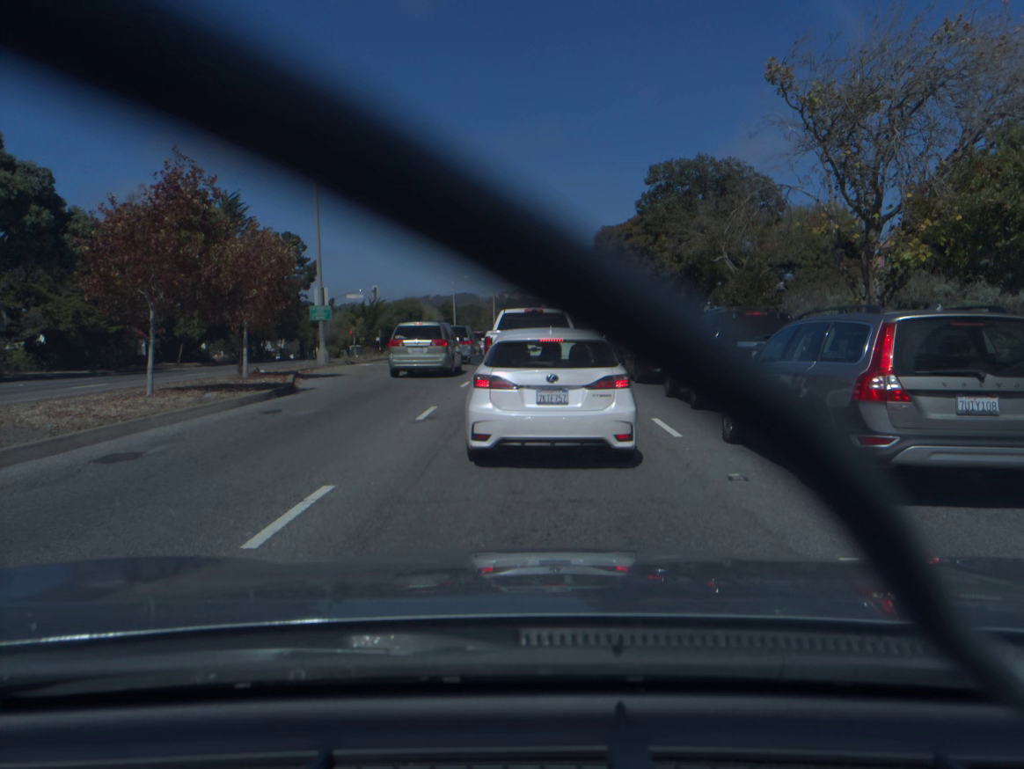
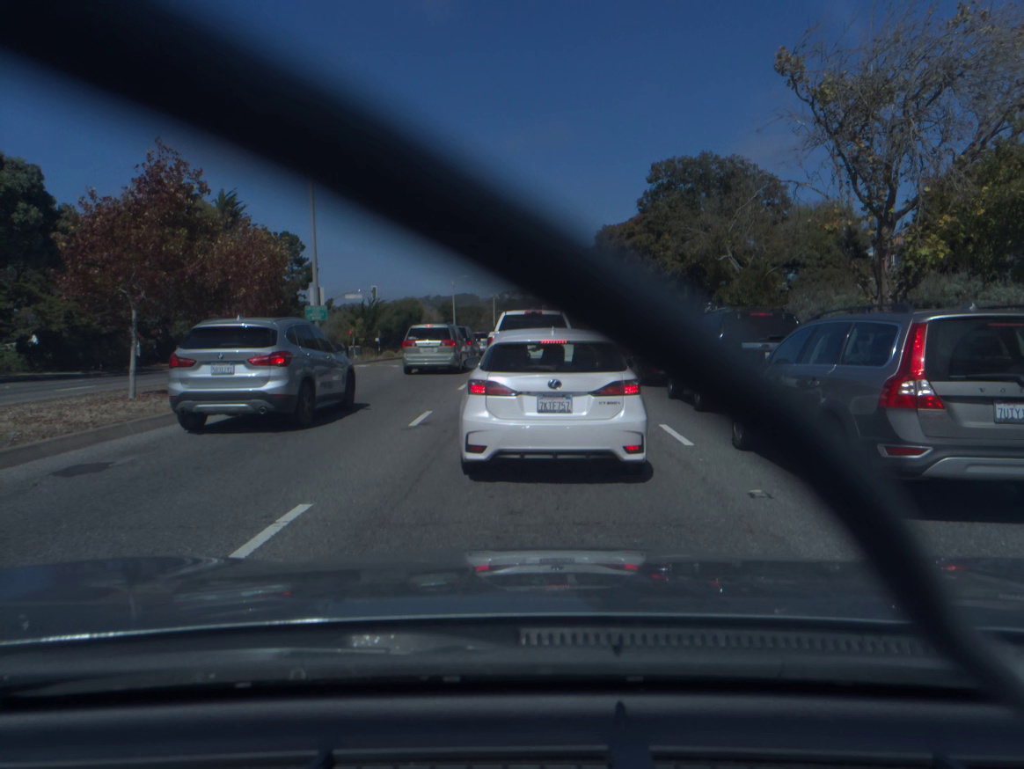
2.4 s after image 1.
(0.0, +0.7) m; 0°
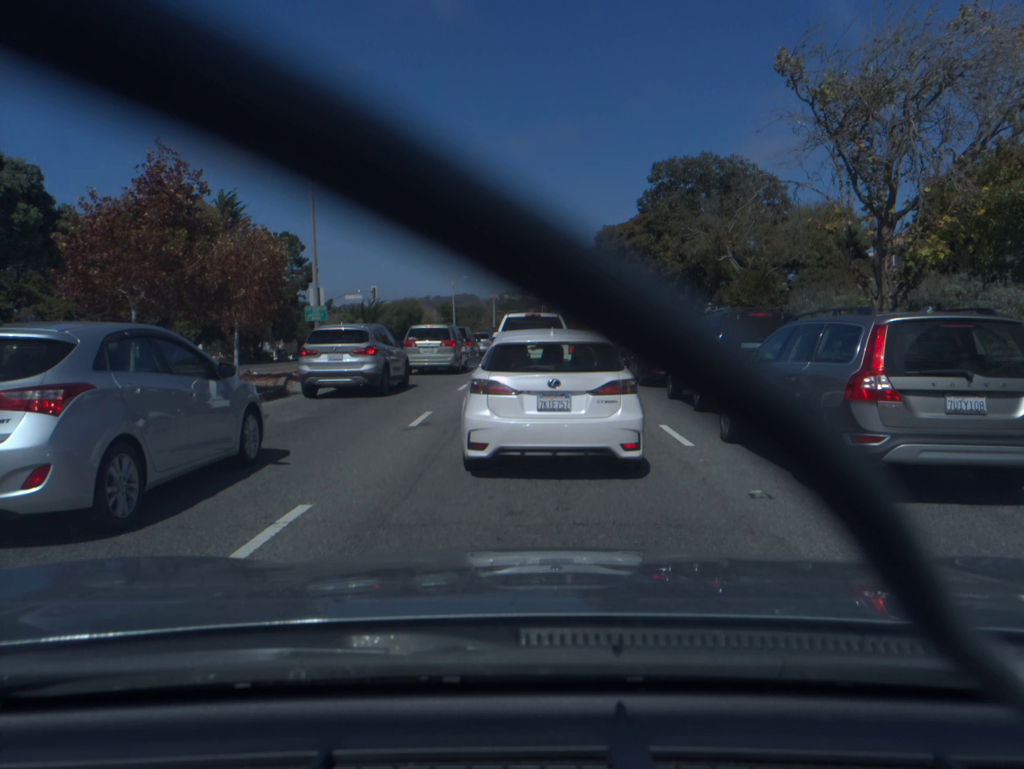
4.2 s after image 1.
(0.0, 0.0) m; 0°
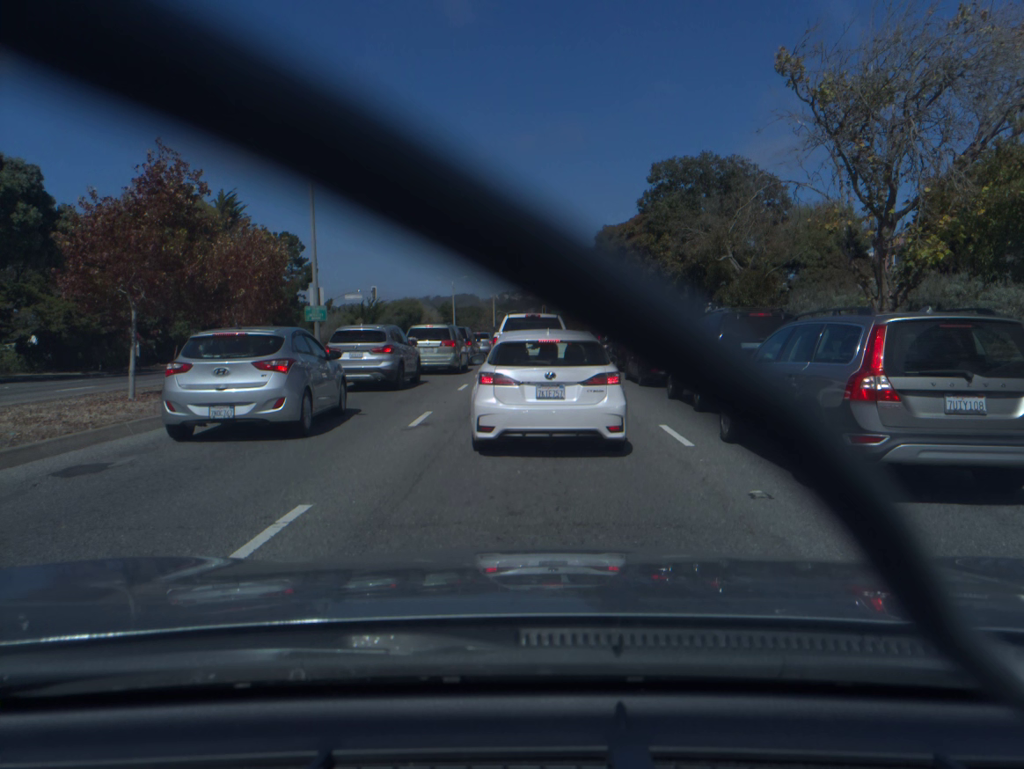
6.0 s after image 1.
(0.0, 0.0) m; 0°
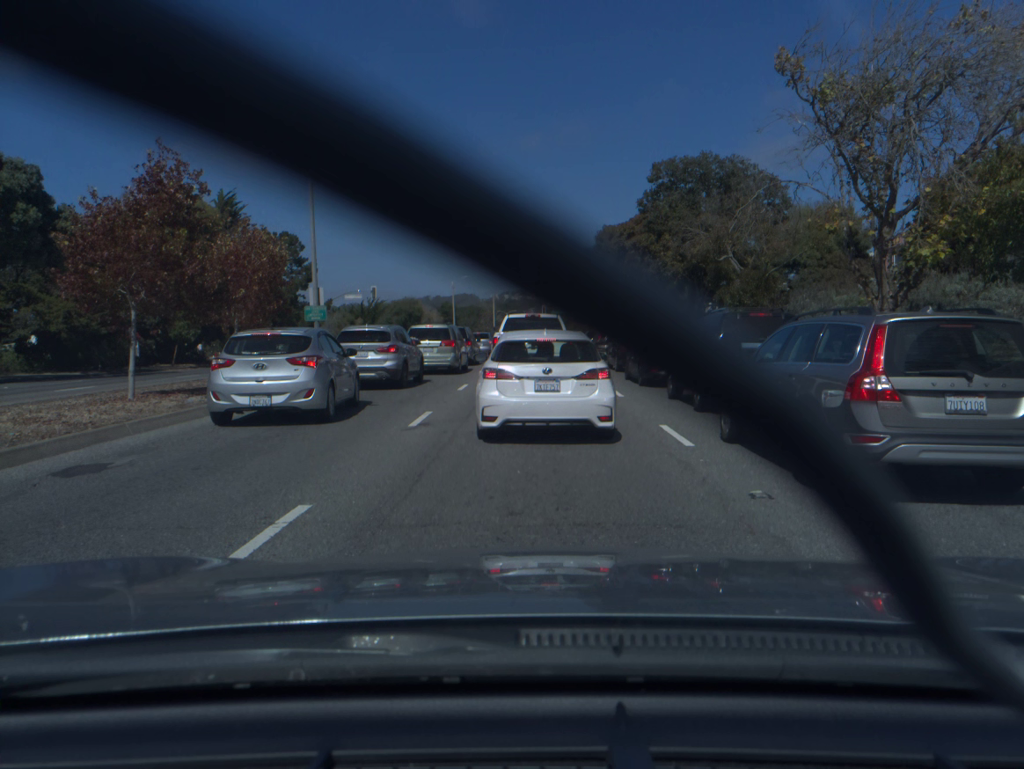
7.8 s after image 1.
(0.0, 0.0) m; 0°
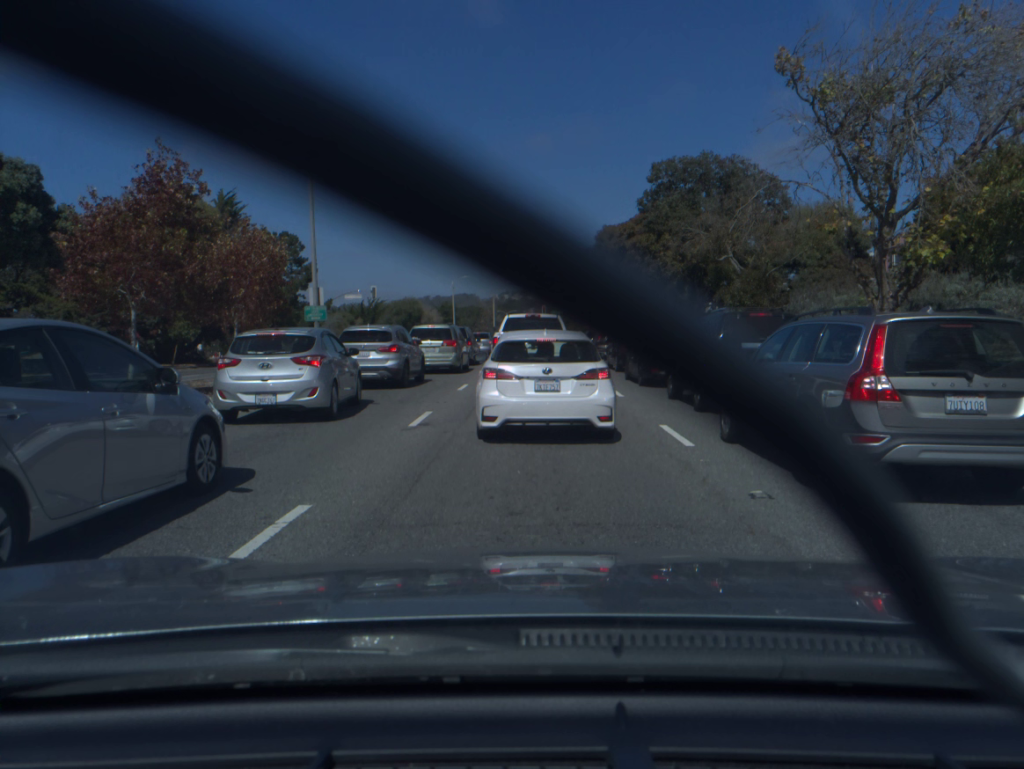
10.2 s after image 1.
(0.0, 0.0) m; 0°
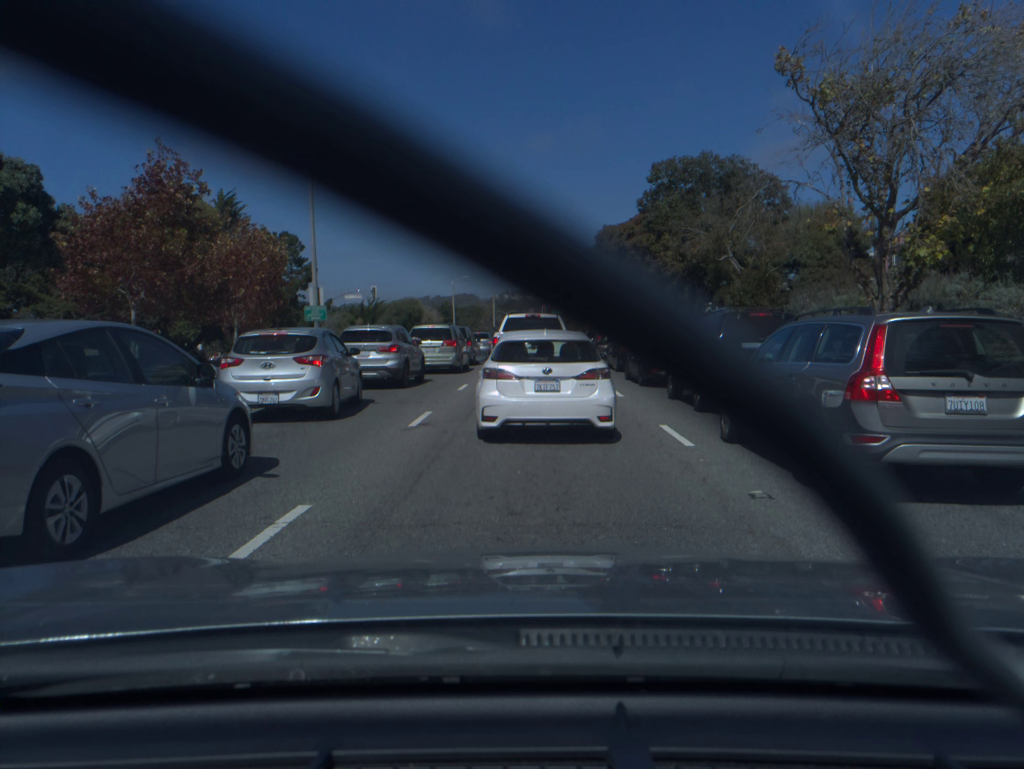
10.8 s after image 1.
(0.0, 0.0) m; 0°
